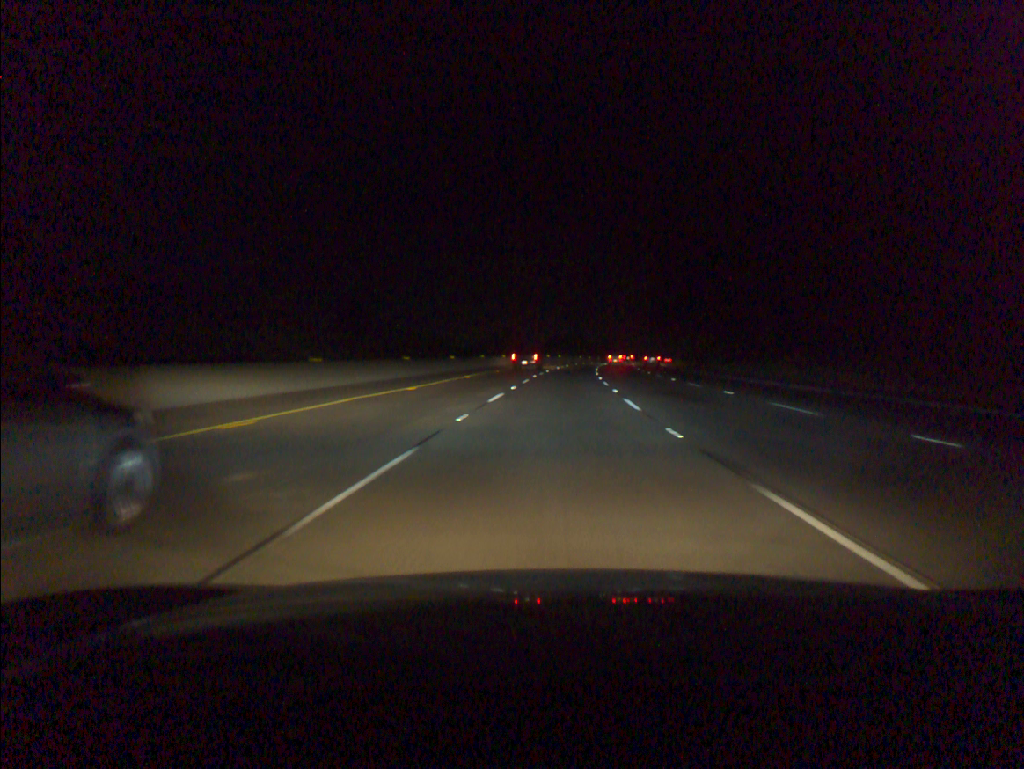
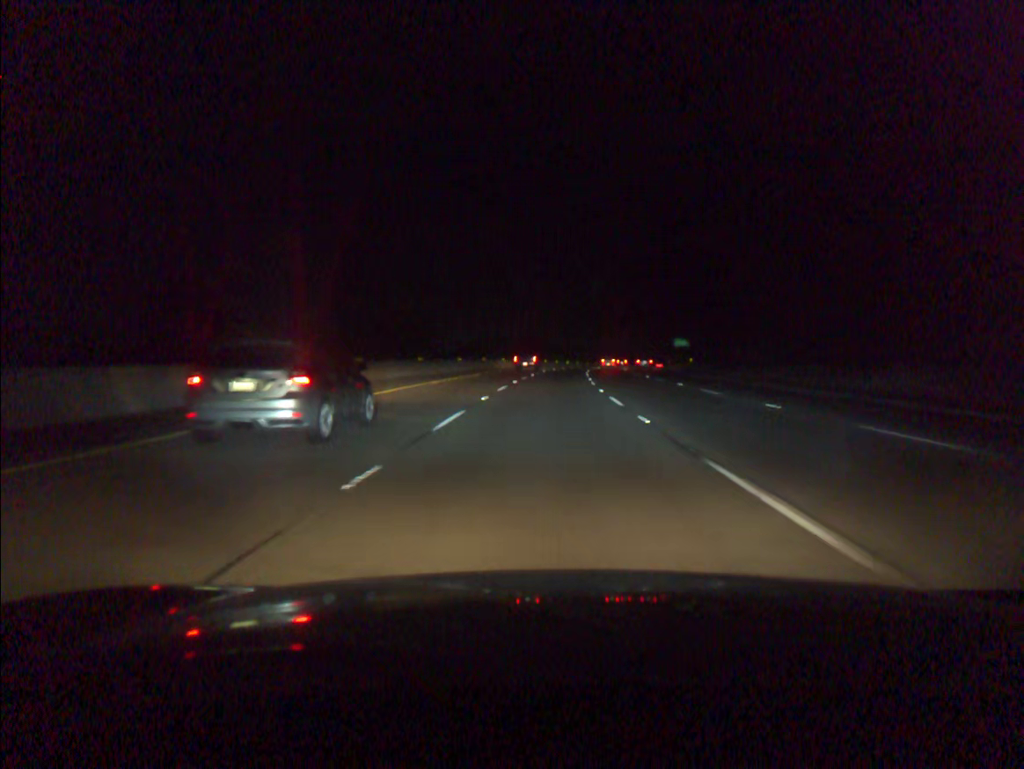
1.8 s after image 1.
(+1.8, +50.7) m; +4°
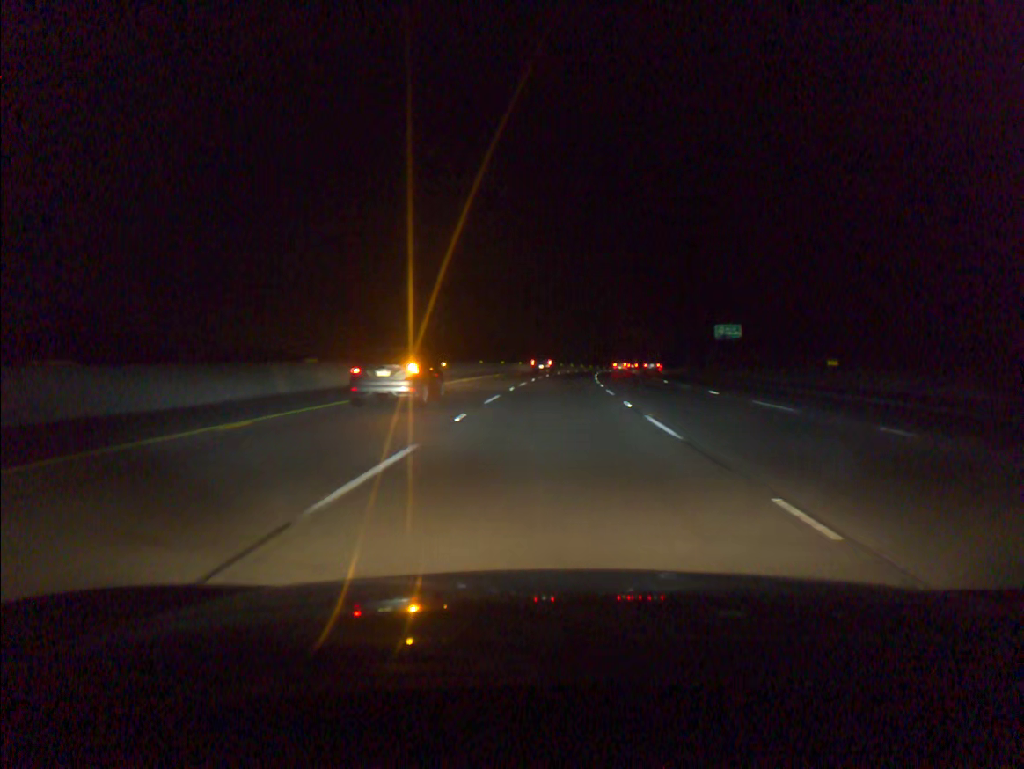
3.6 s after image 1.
(+1.2, +50.7) m; +3°
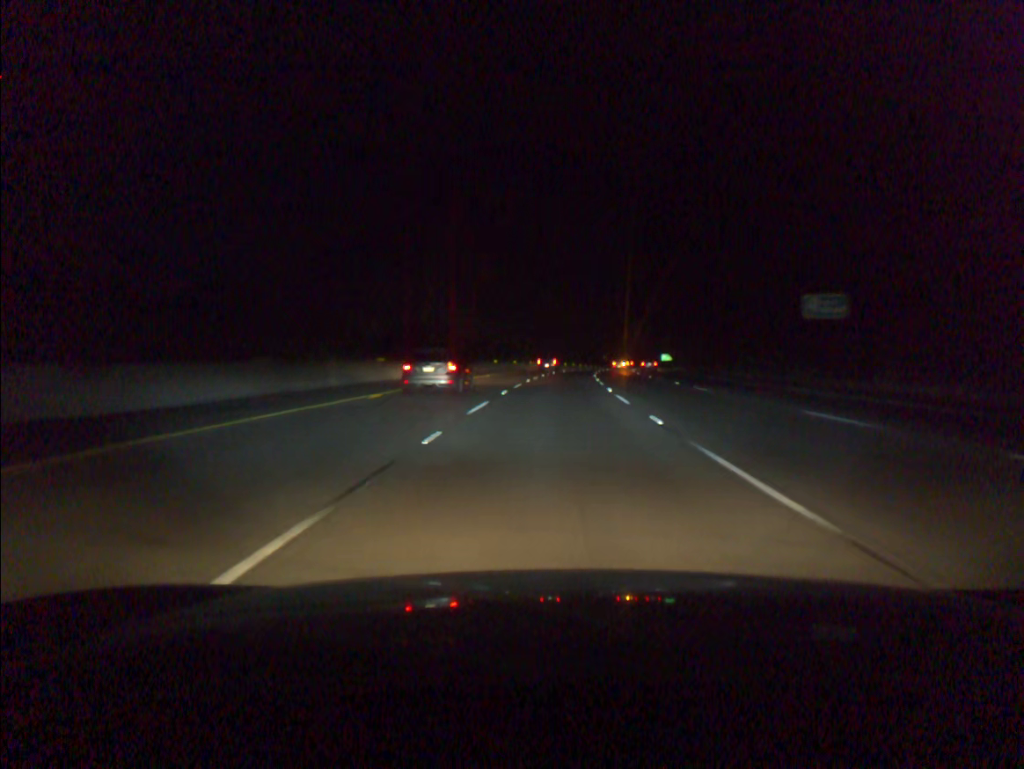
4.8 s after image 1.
(+0.7, +33.9) m; +2°
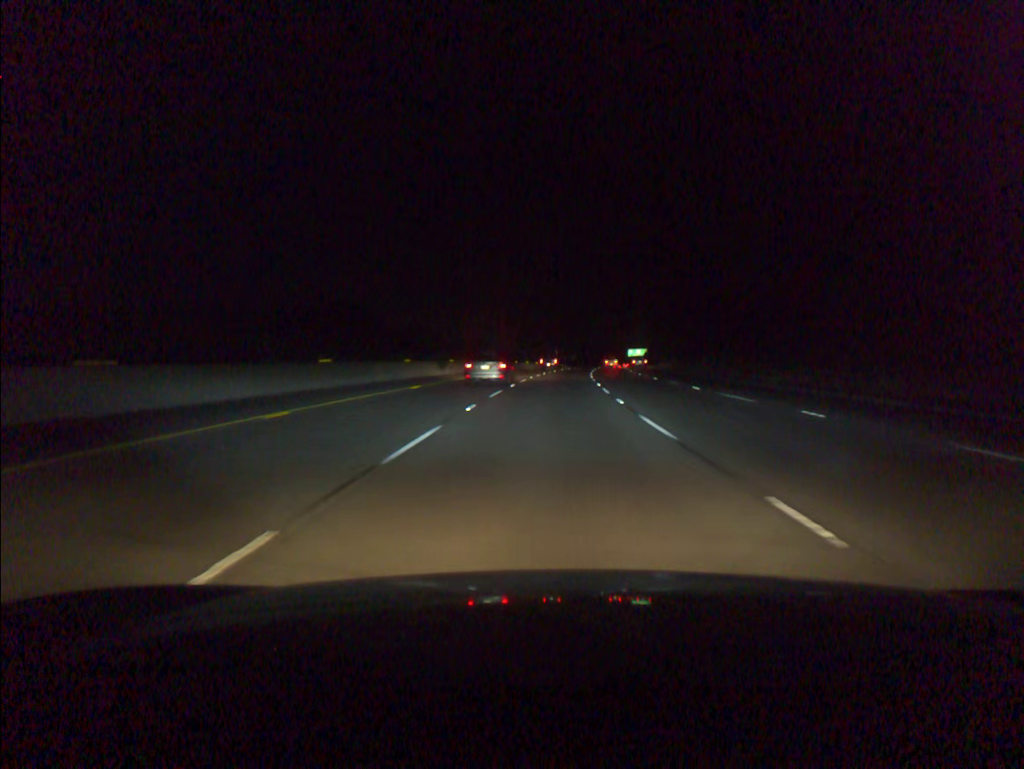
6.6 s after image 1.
(+1.6, +51.0) m; +4°
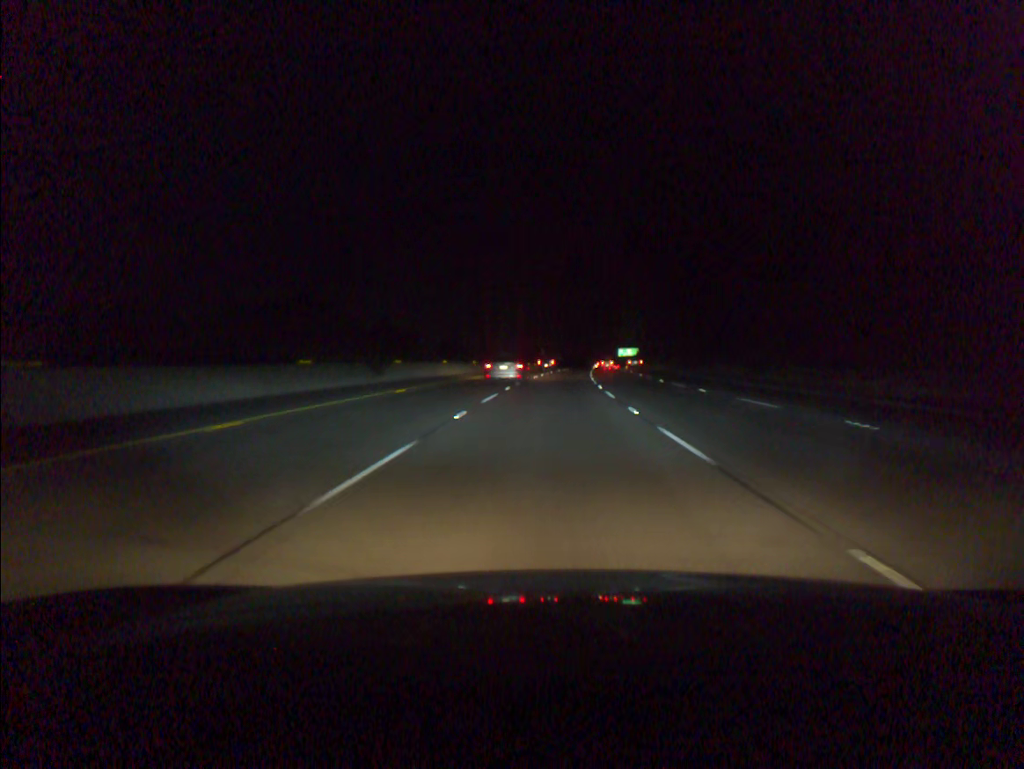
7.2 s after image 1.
(+0.2, +17.1) m; +1°
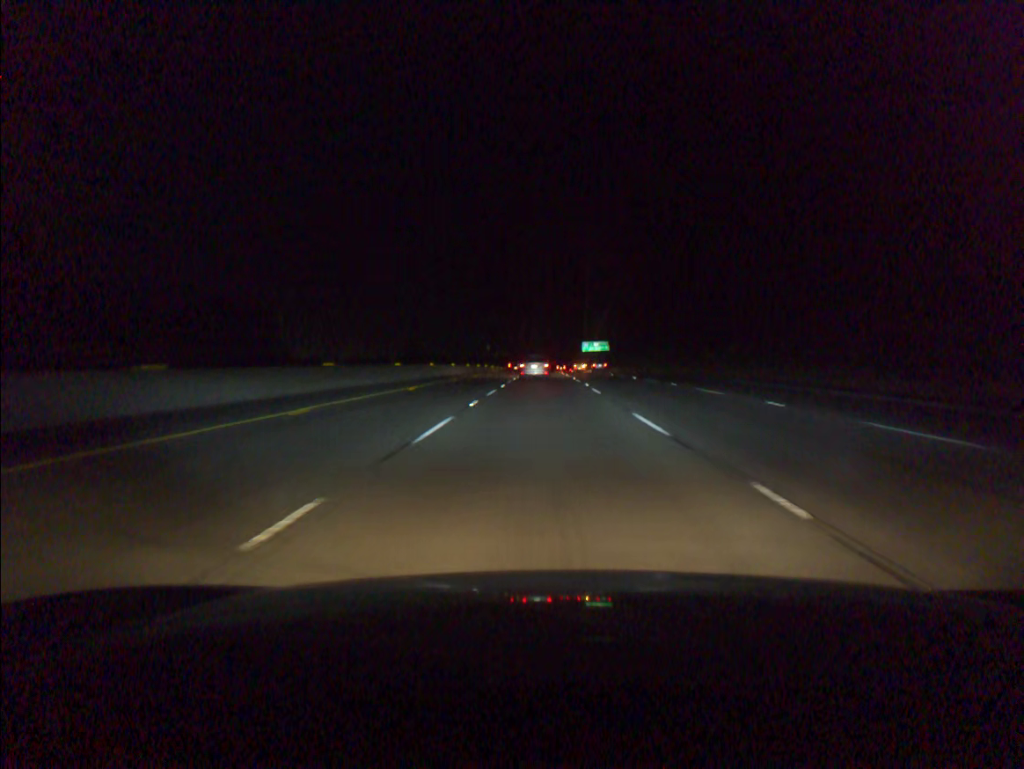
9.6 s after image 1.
(+2.4, +68.3) m; +4°
